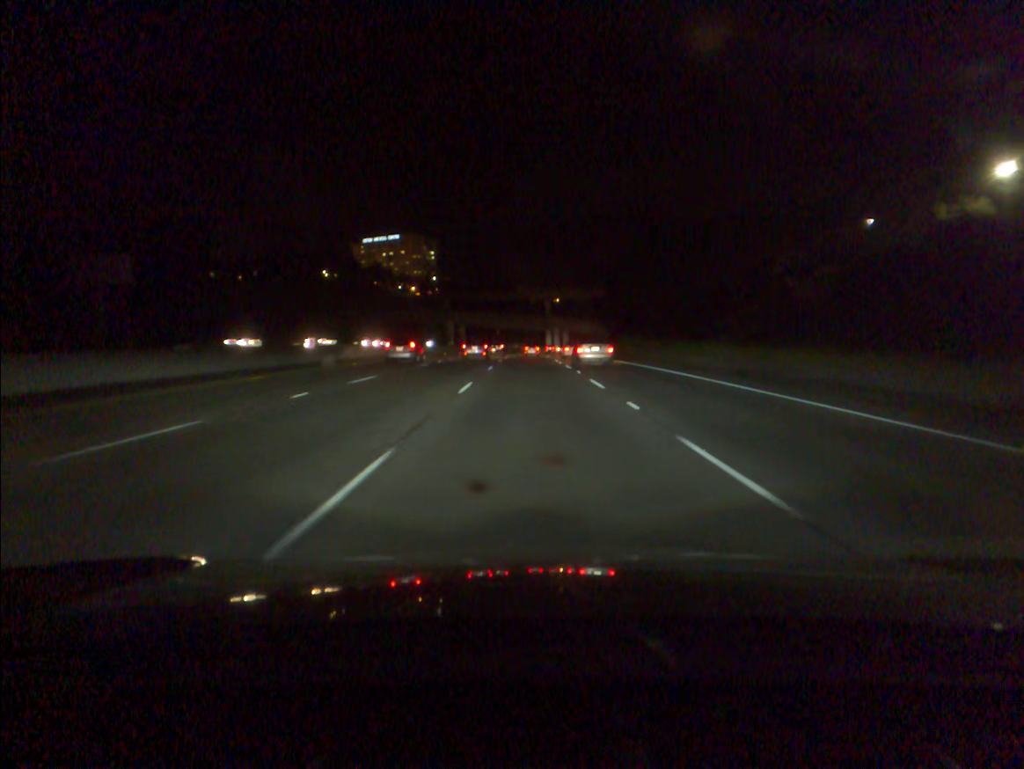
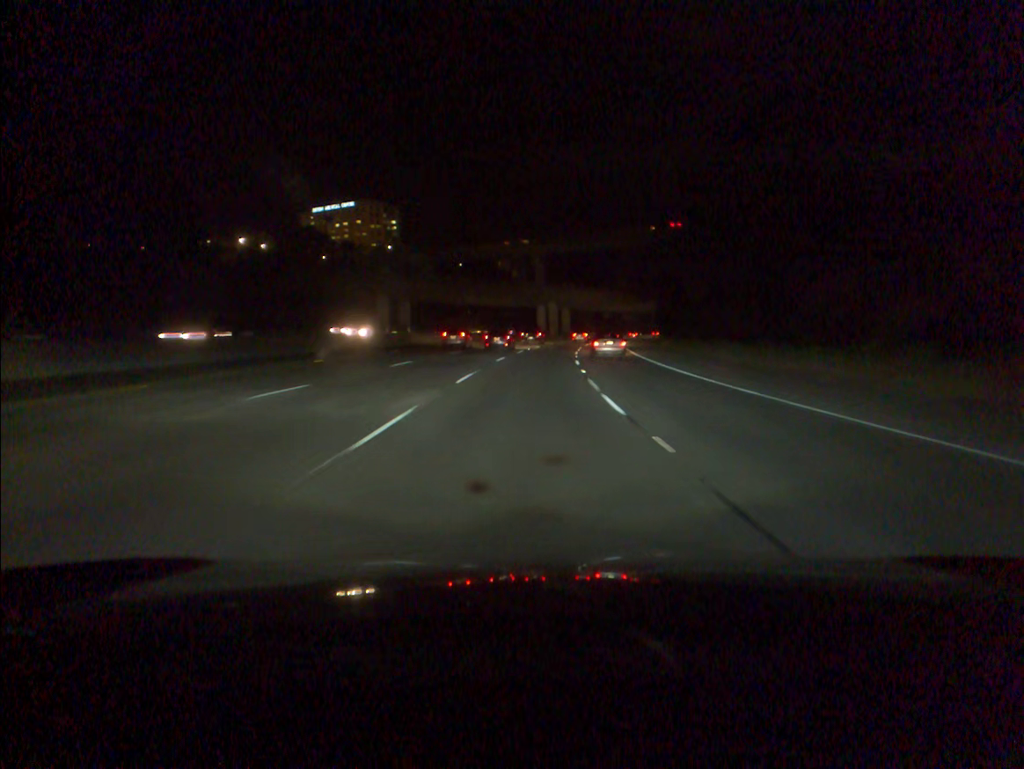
(+0.6, +79.9) m; +1°
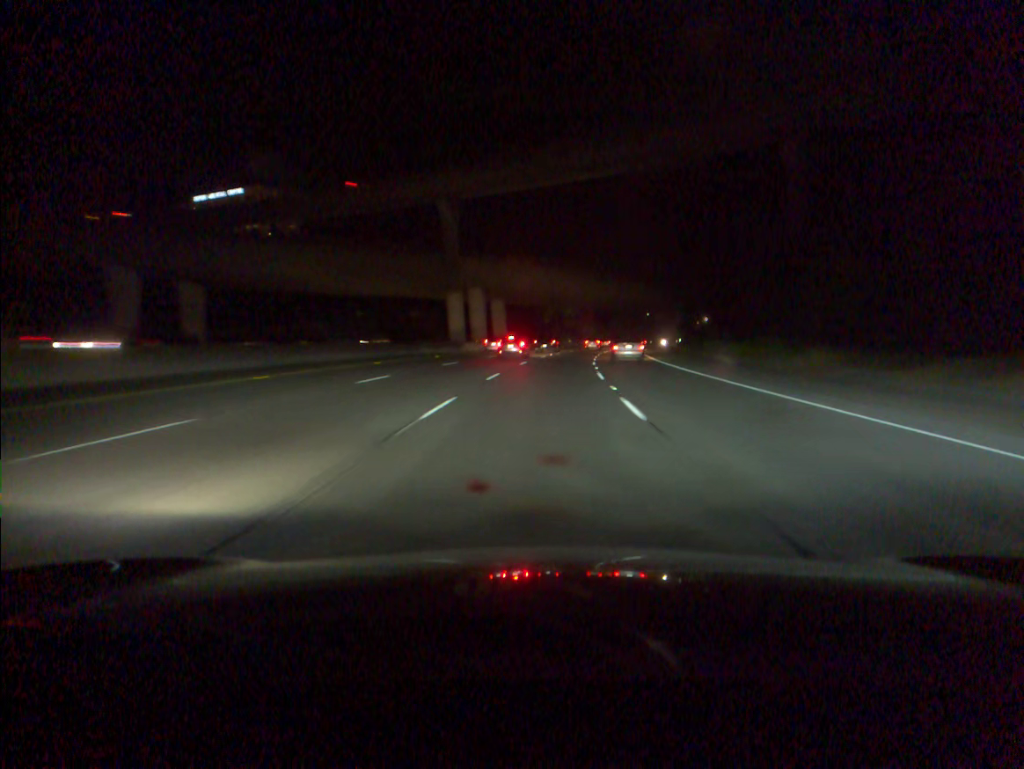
(+2.8, +65.5) m; +5°
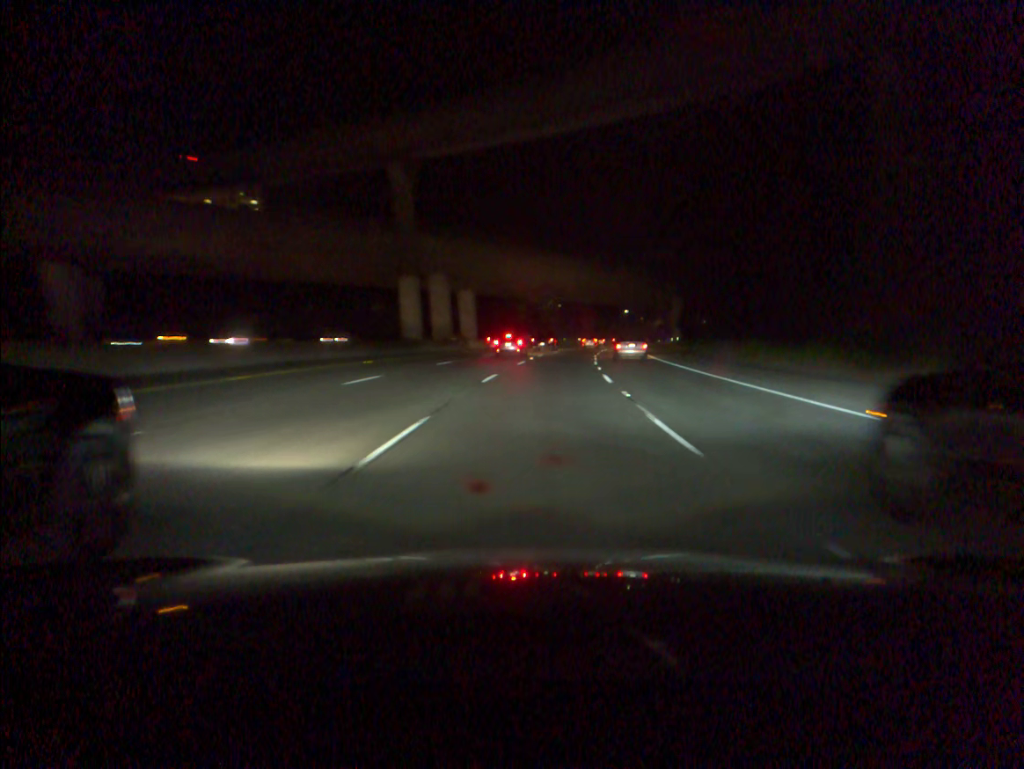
(+0.2, +16.5) m; +2°
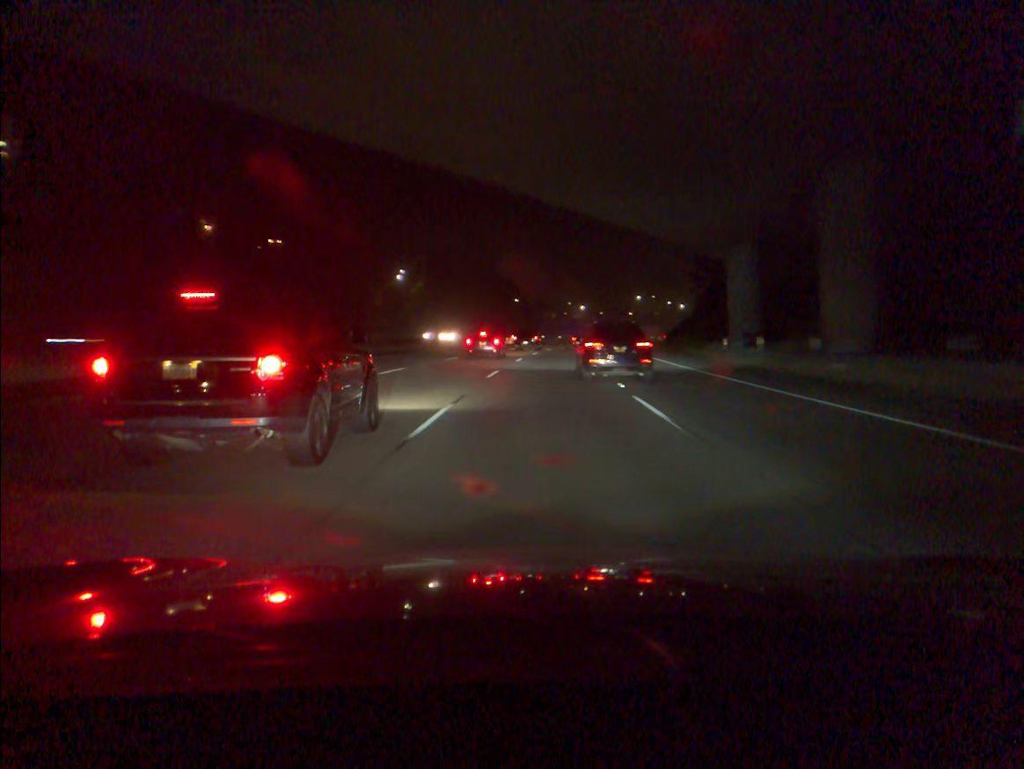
(+6.3, +82.6) m; +9°
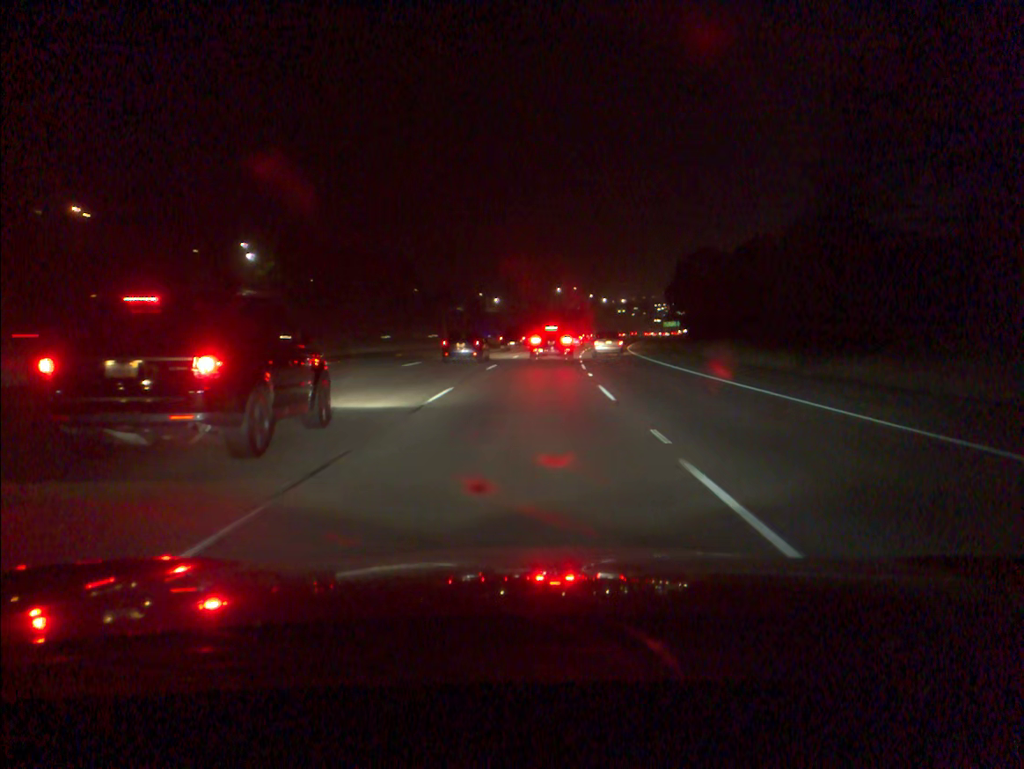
(+3.8, +65.5) m; +6°
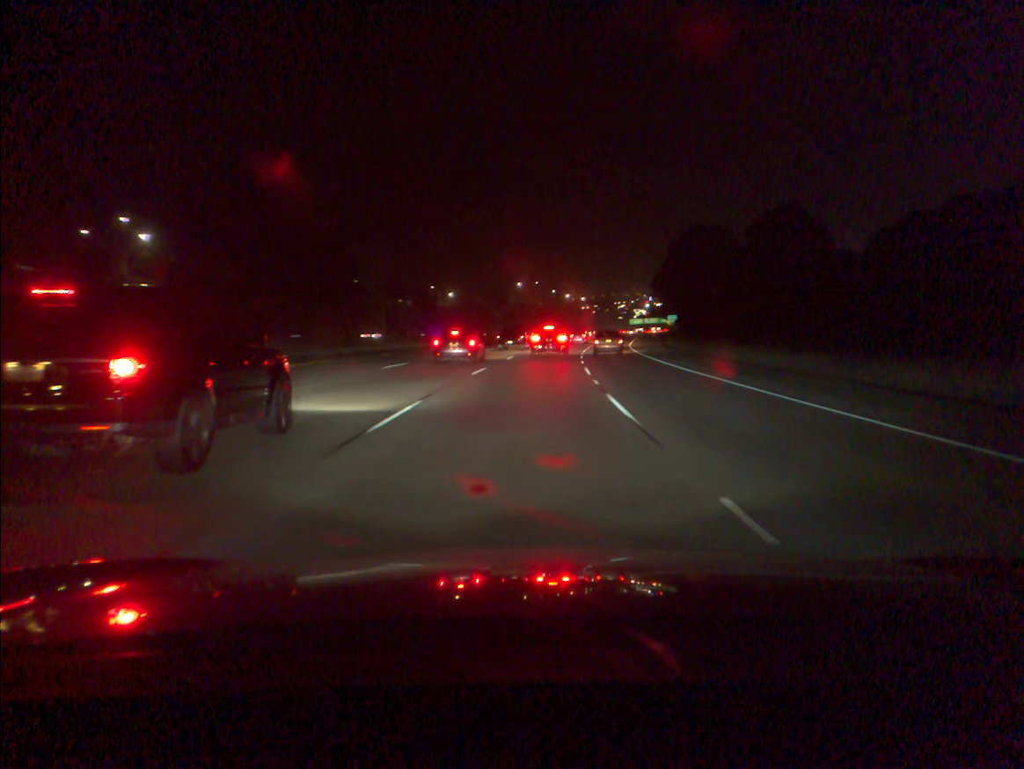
(+0.8, +32.5) m; +3°
